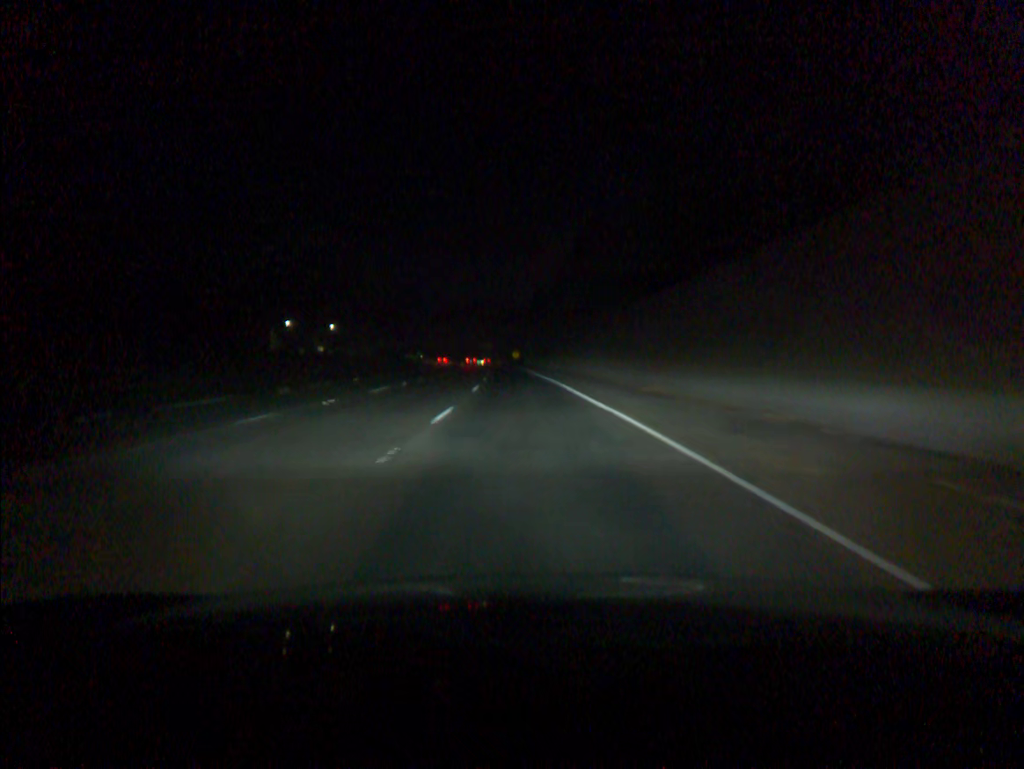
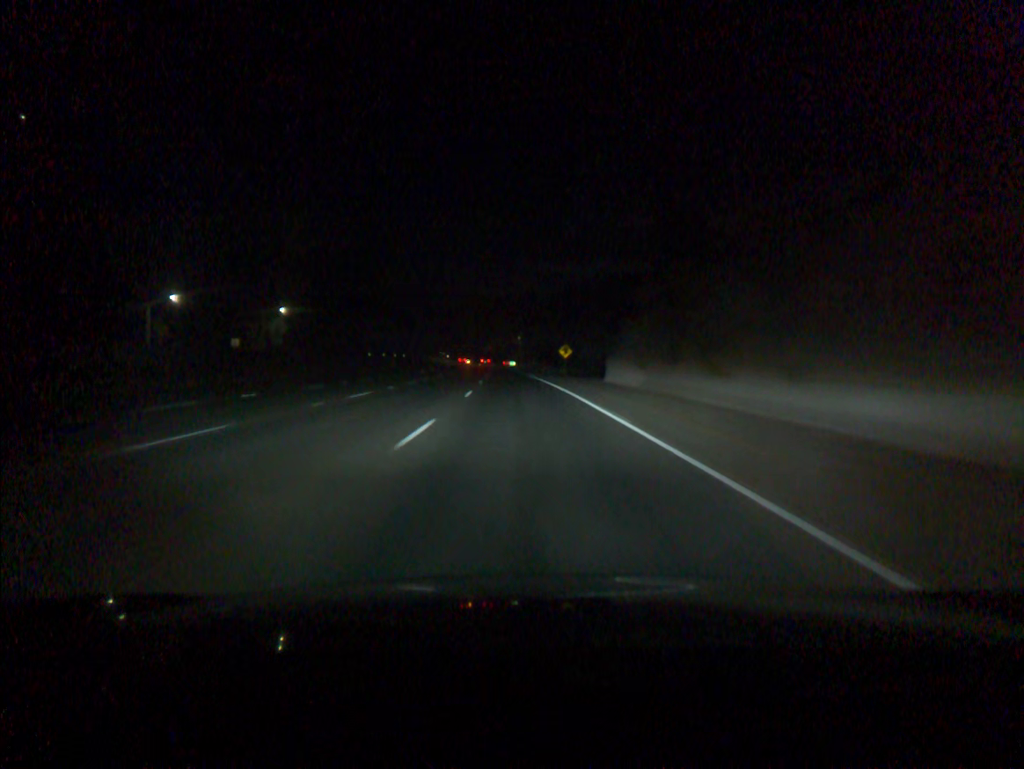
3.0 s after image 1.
(-2.0, +91.0) m; -3°
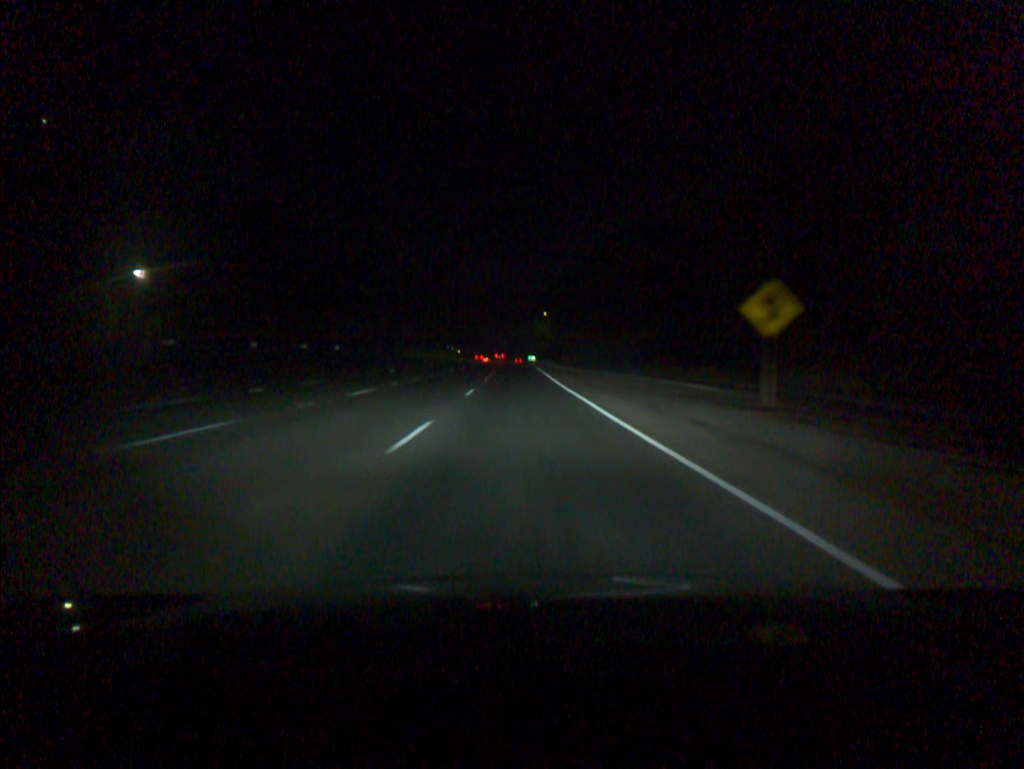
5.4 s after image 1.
(-1.2, +73.5) m; -1°
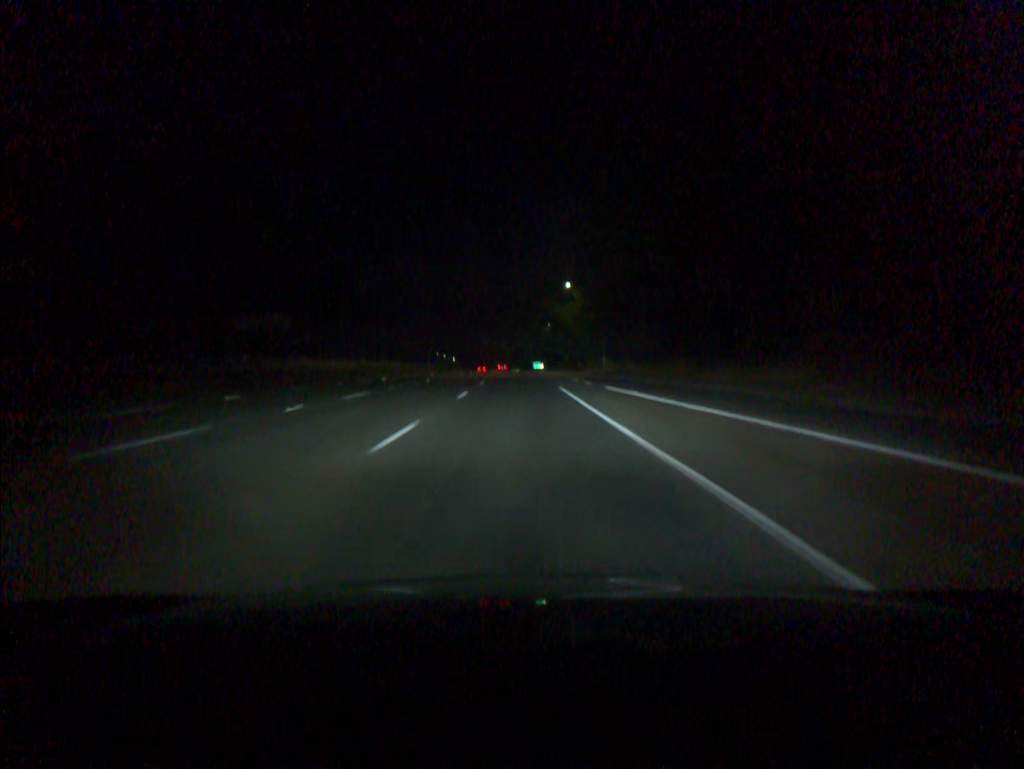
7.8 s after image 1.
(0.0, +73.7) m; 0°
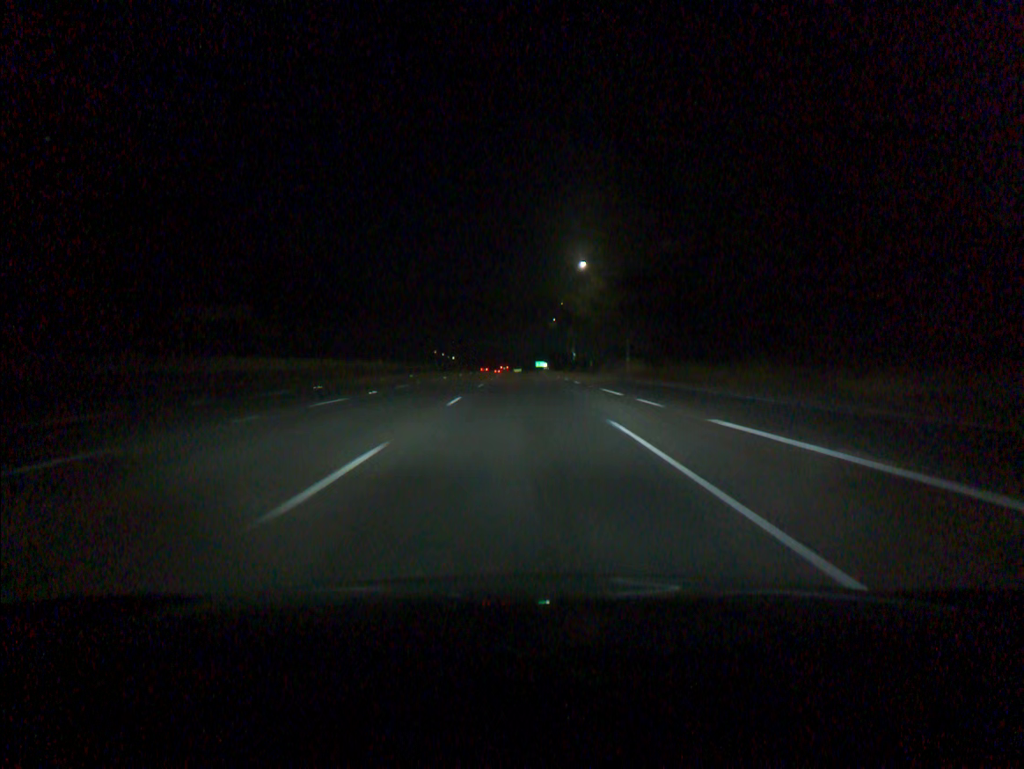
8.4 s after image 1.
(0.0, +18.4) m; 0°
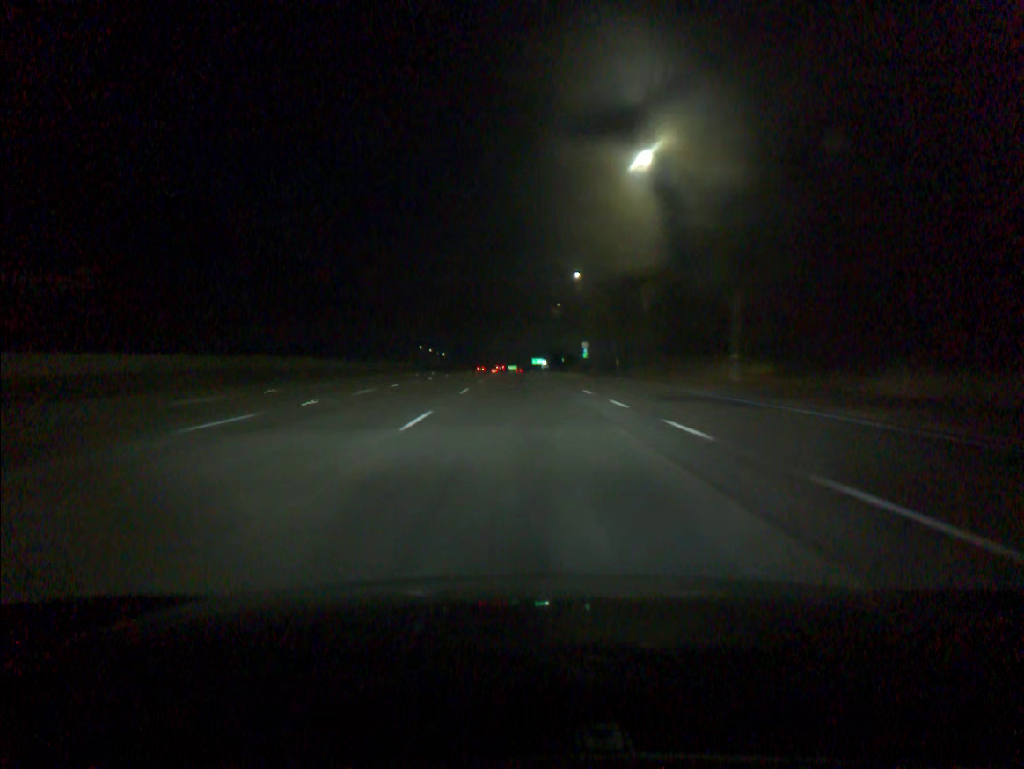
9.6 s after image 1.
(+0.1, +36.6) m; 0°
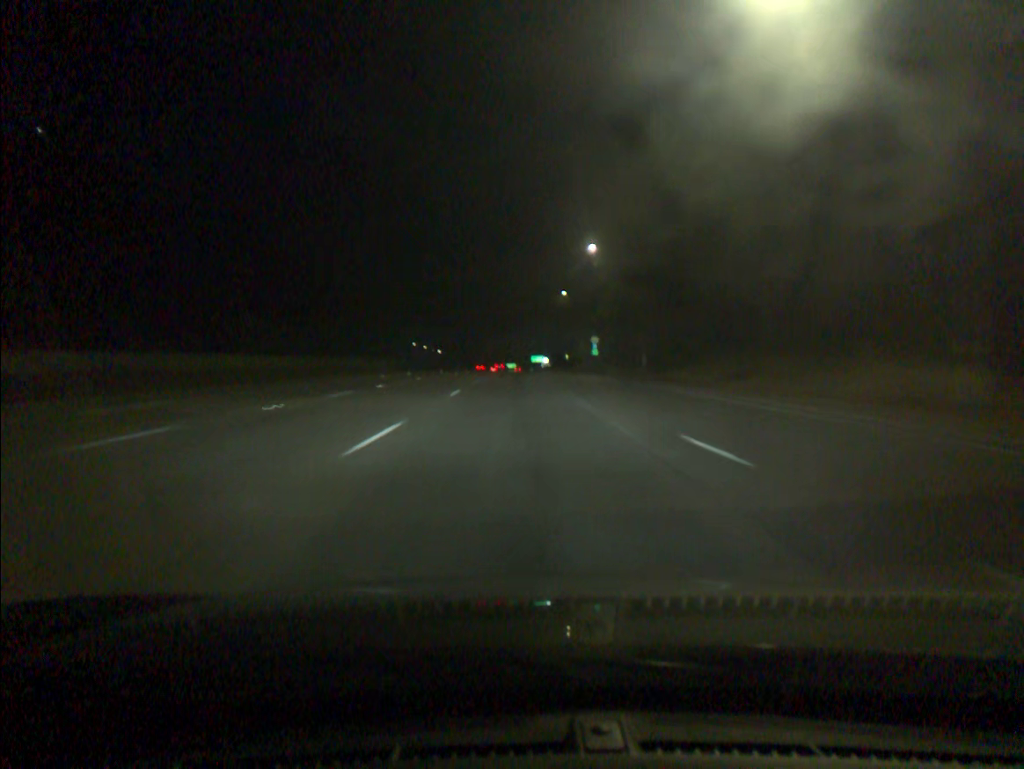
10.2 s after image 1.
(0.0, +18.3) m; 0°
